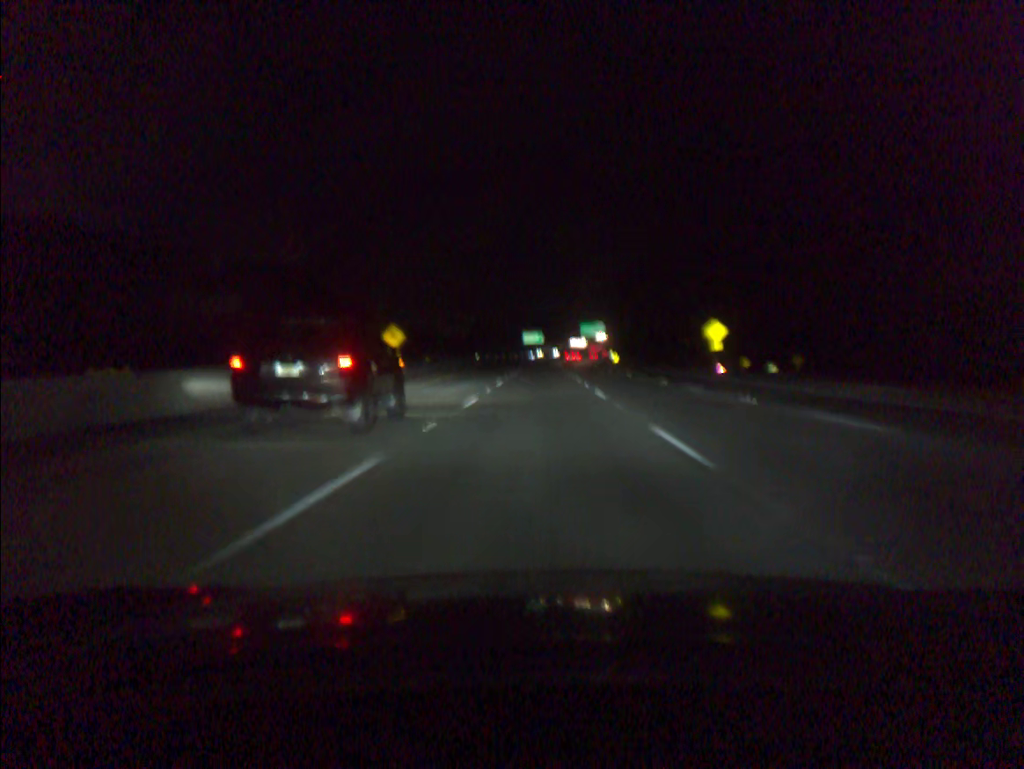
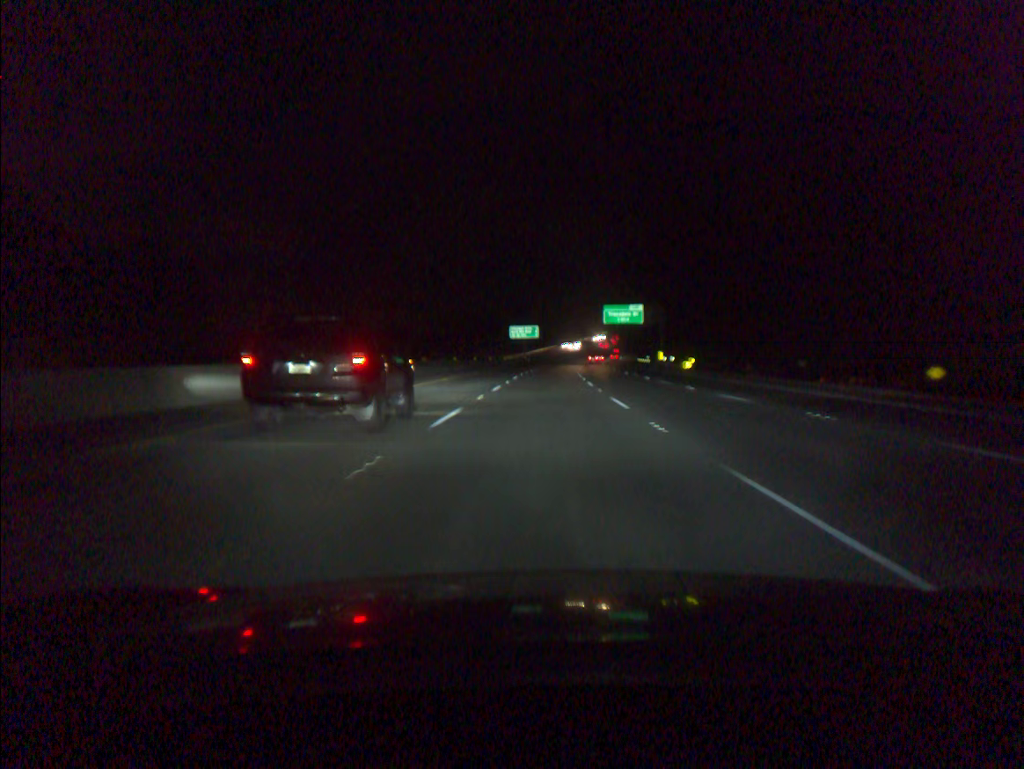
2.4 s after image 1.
(+0.1, +78.2) m; 0°
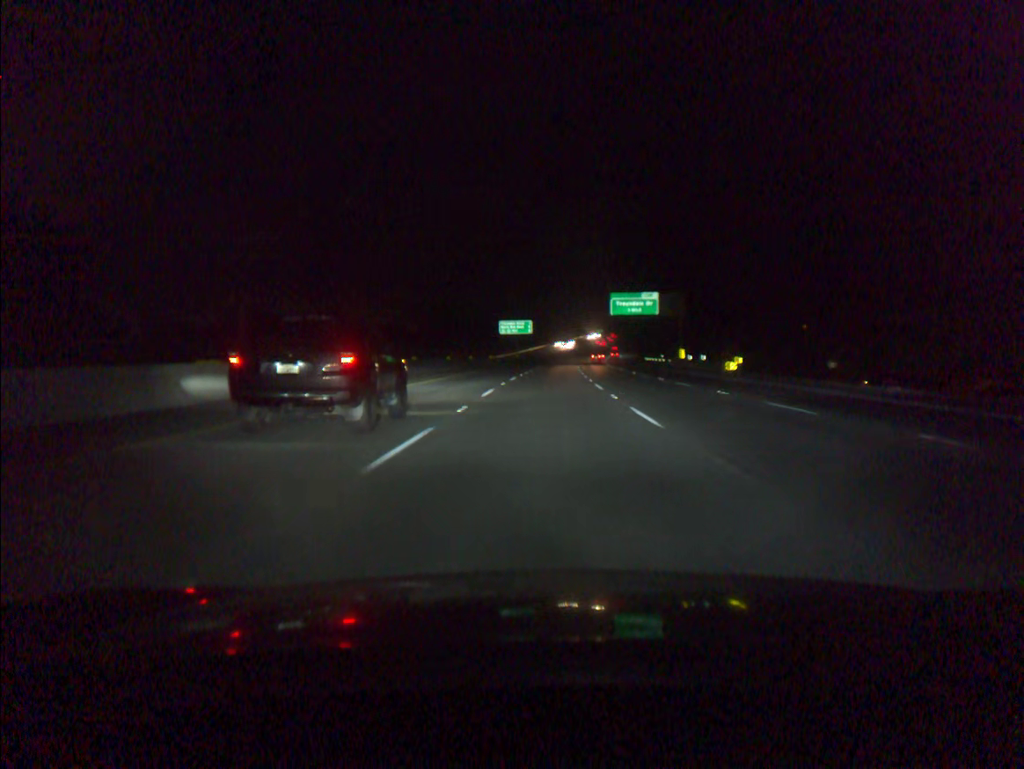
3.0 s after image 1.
(+0.1, +19.5) m; 0°
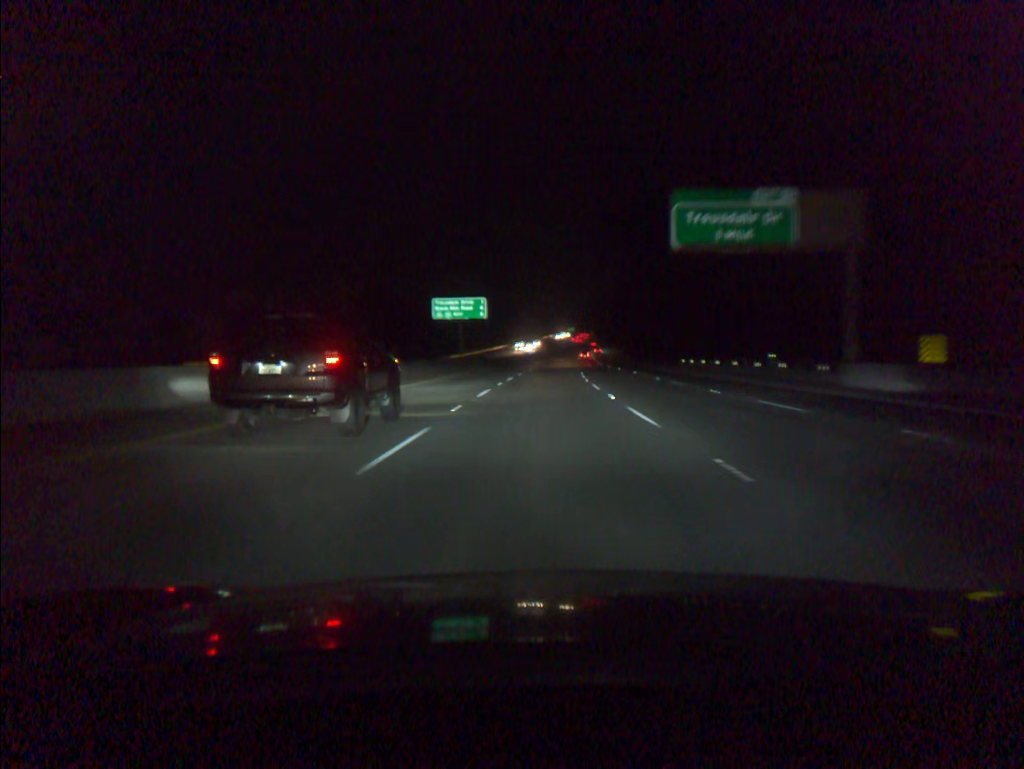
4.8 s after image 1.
(+1.1, +58.4) m; +2°
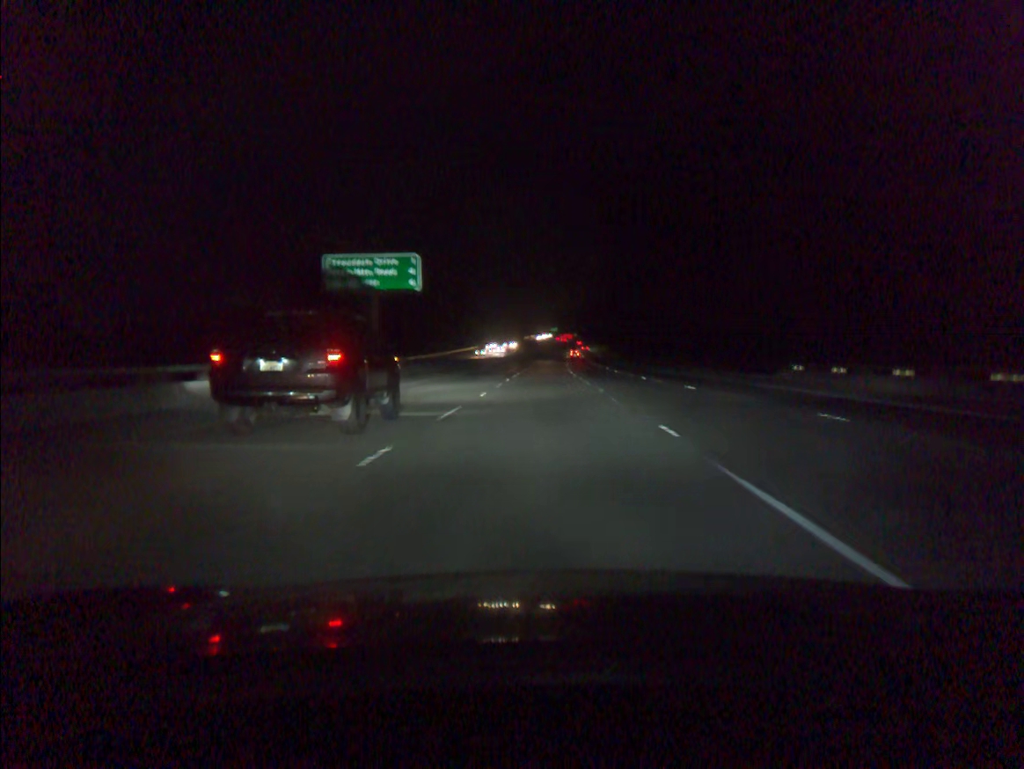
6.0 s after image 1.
(+0.5, +38.9) m; +1°
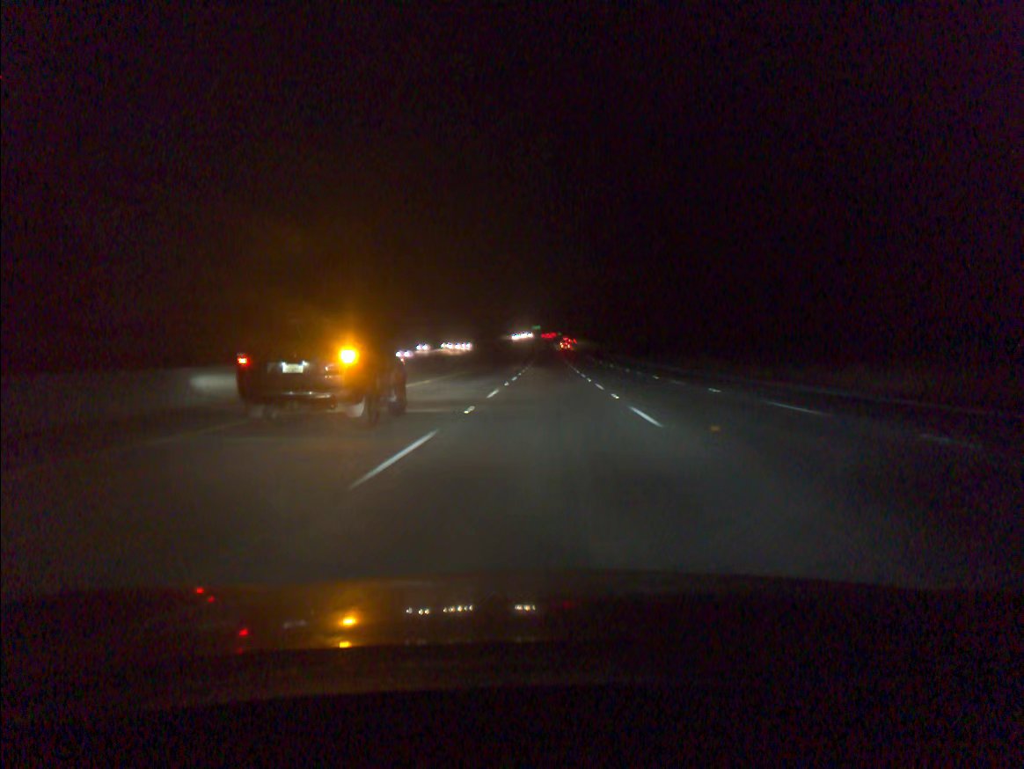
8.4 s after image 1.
(+0.9, +77.8) m; +1°
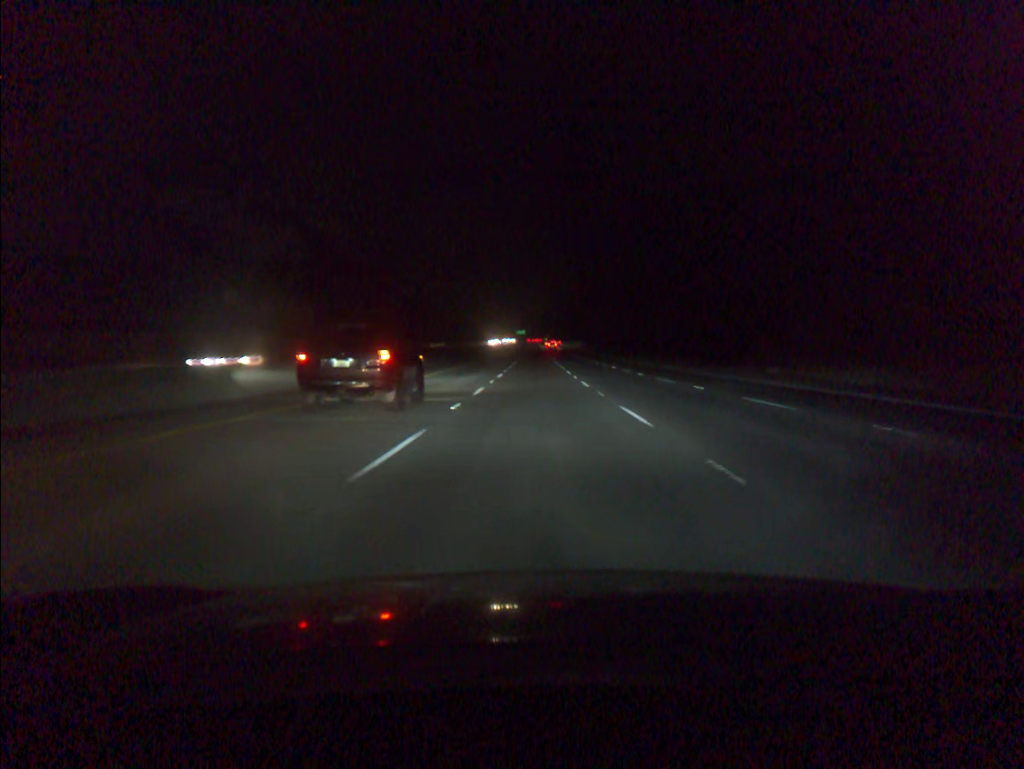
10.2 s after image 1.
(+0.7, +58.3) m; +1°
